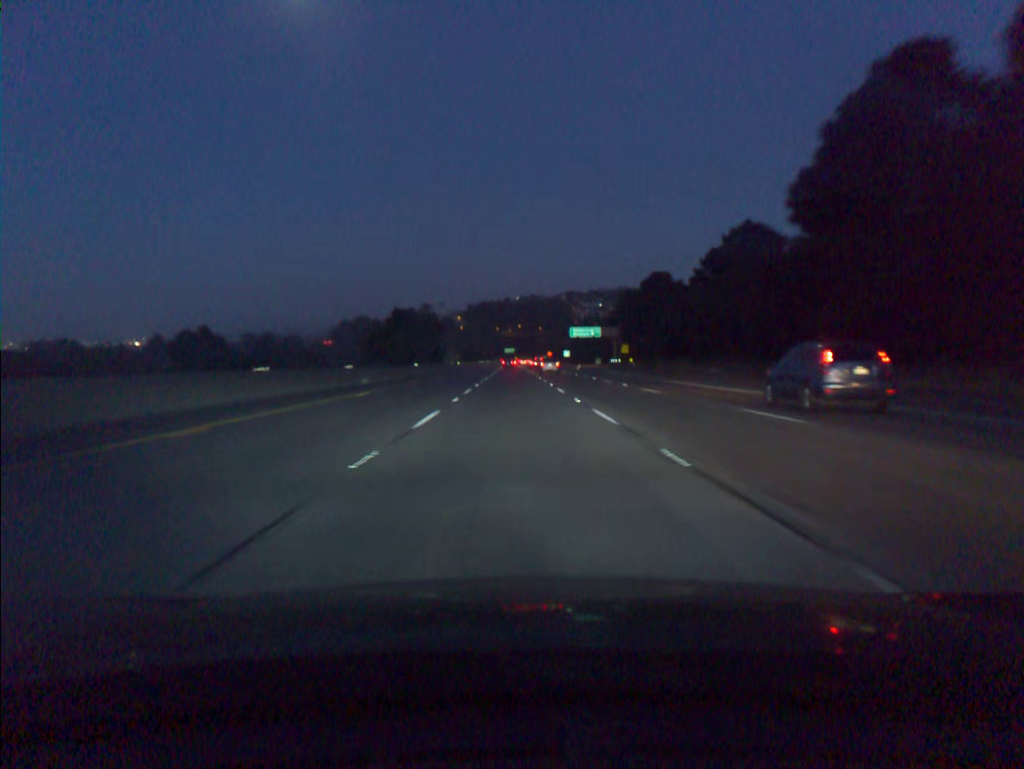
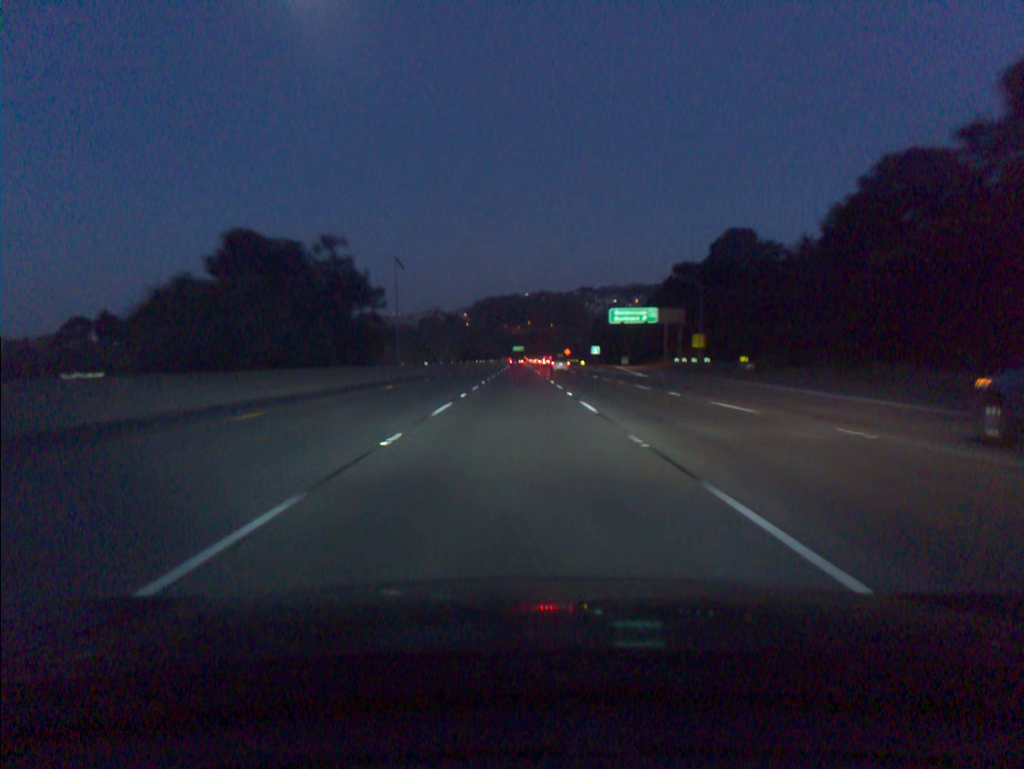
(-0.3, +55.5) m; -1°
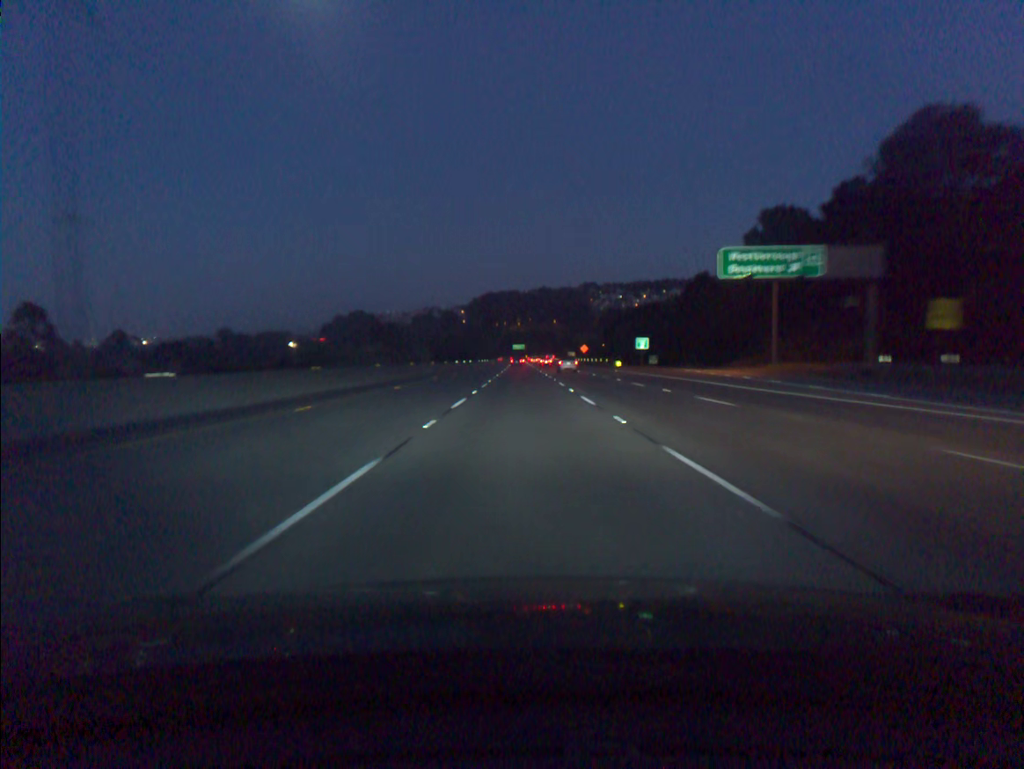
(-0.1, +55.6) m; 0°
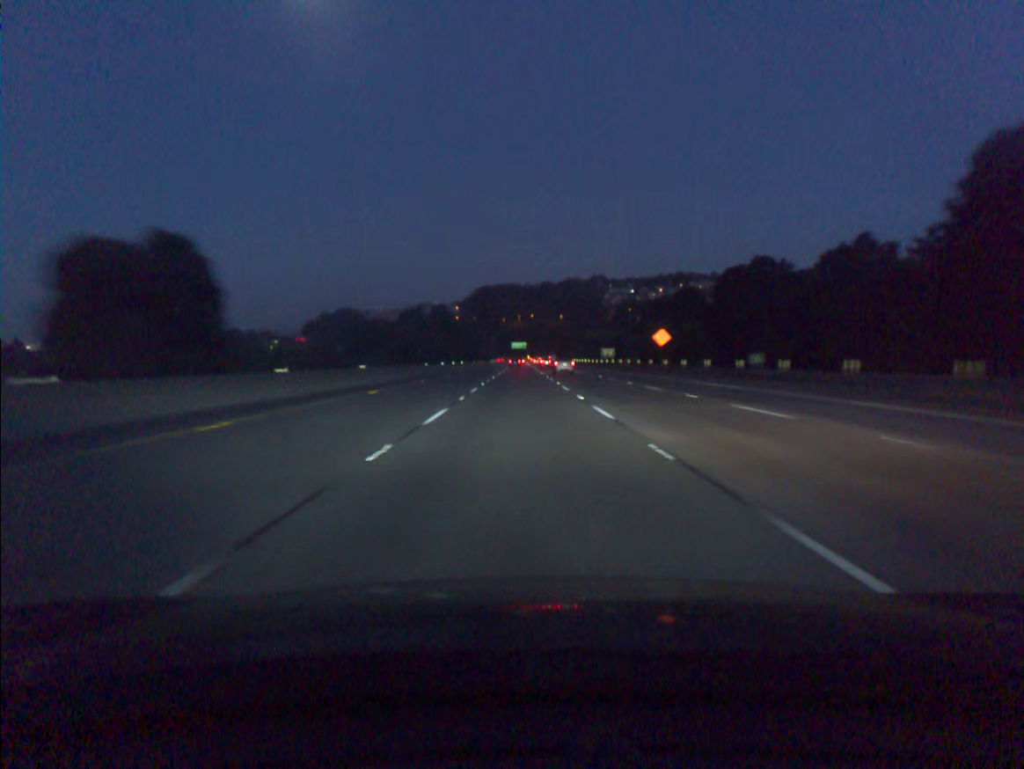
(+0.4, +92.6) m; 0°
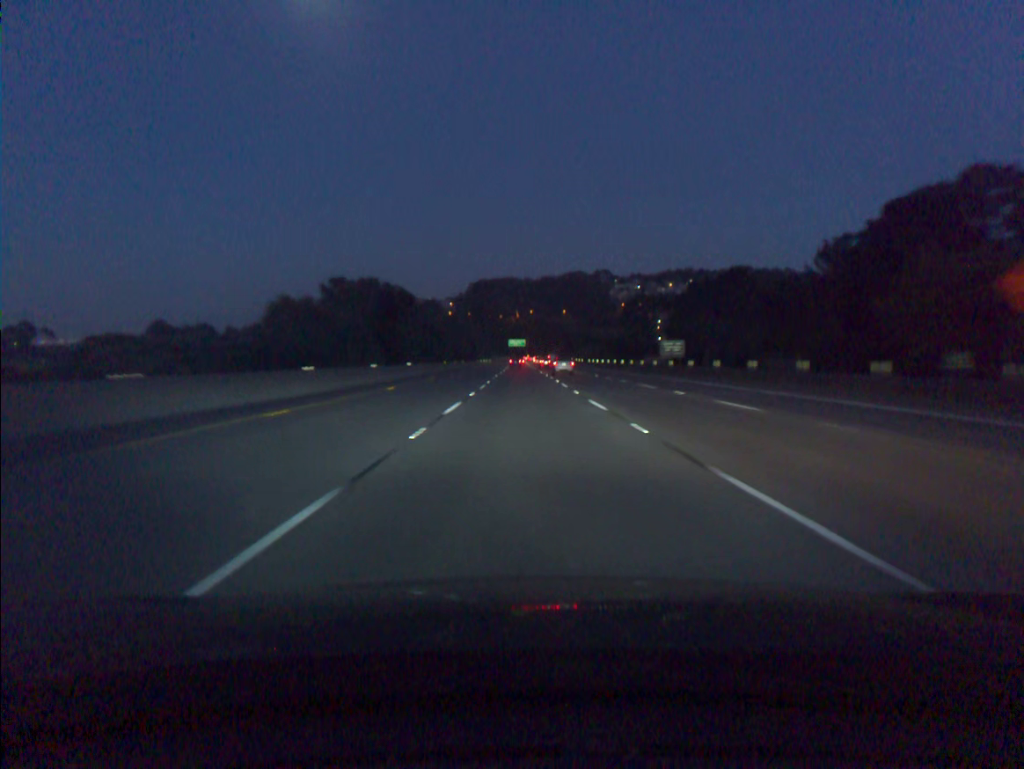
(0.0, +55.6) m; 0°
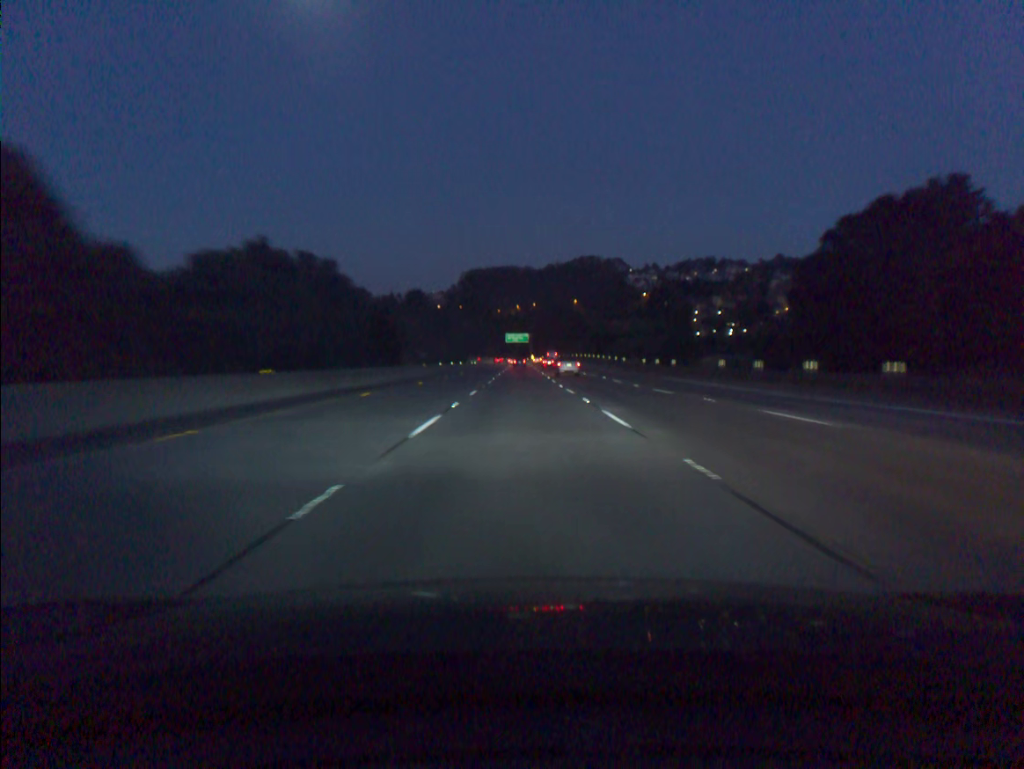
(+0.2, +92.4) m; 0°
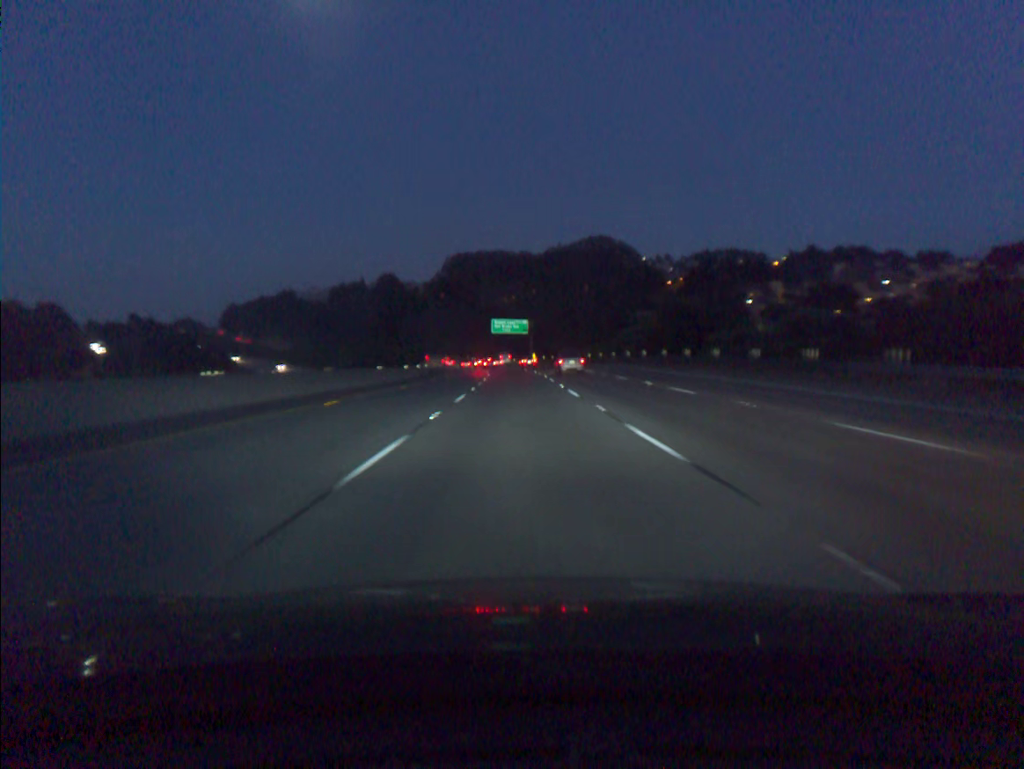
(+0.2, +92.3) m; 0°
